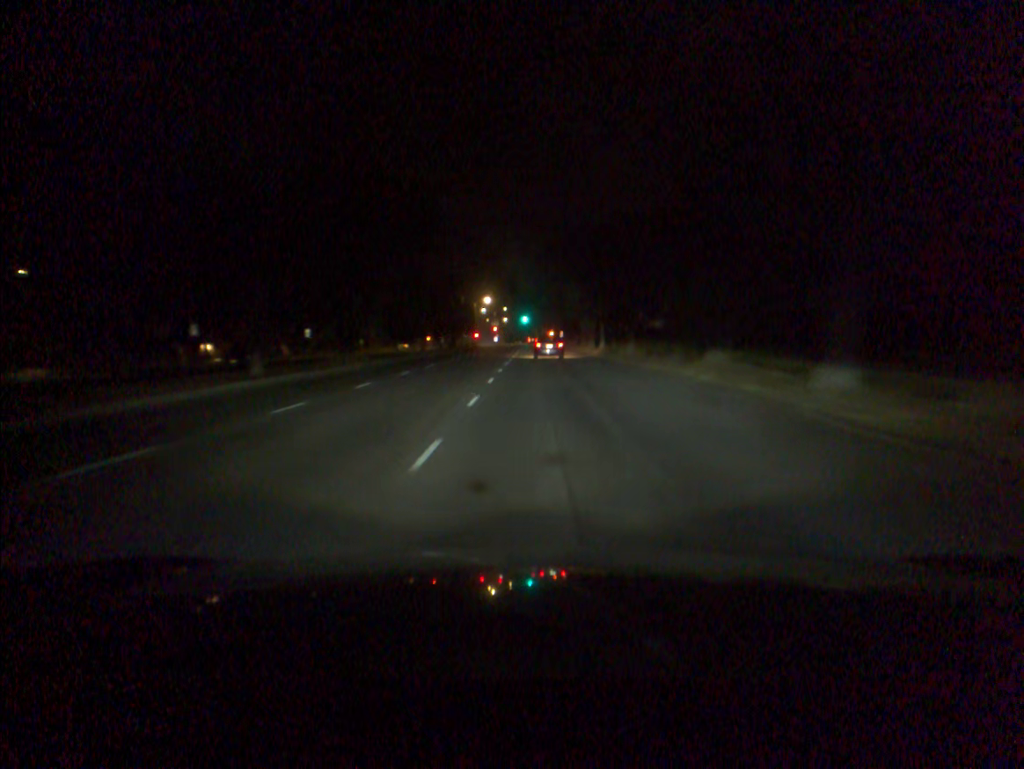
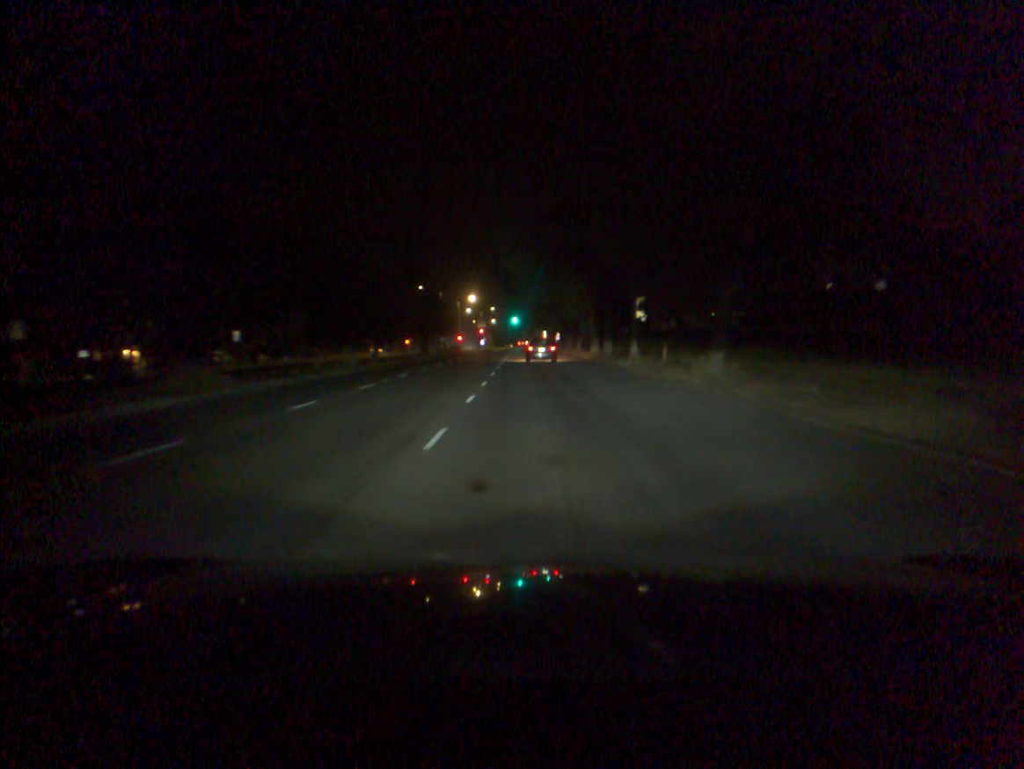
(+0.1, +20.4) m; +1°
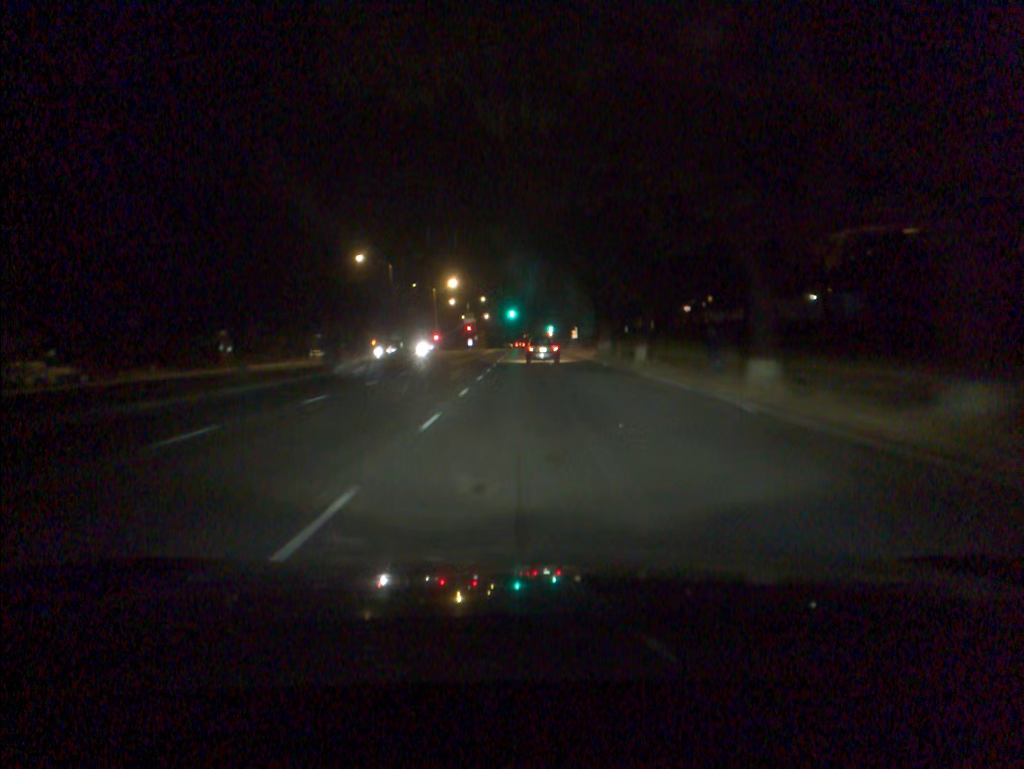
(+0.2, +40.6) m; 0°
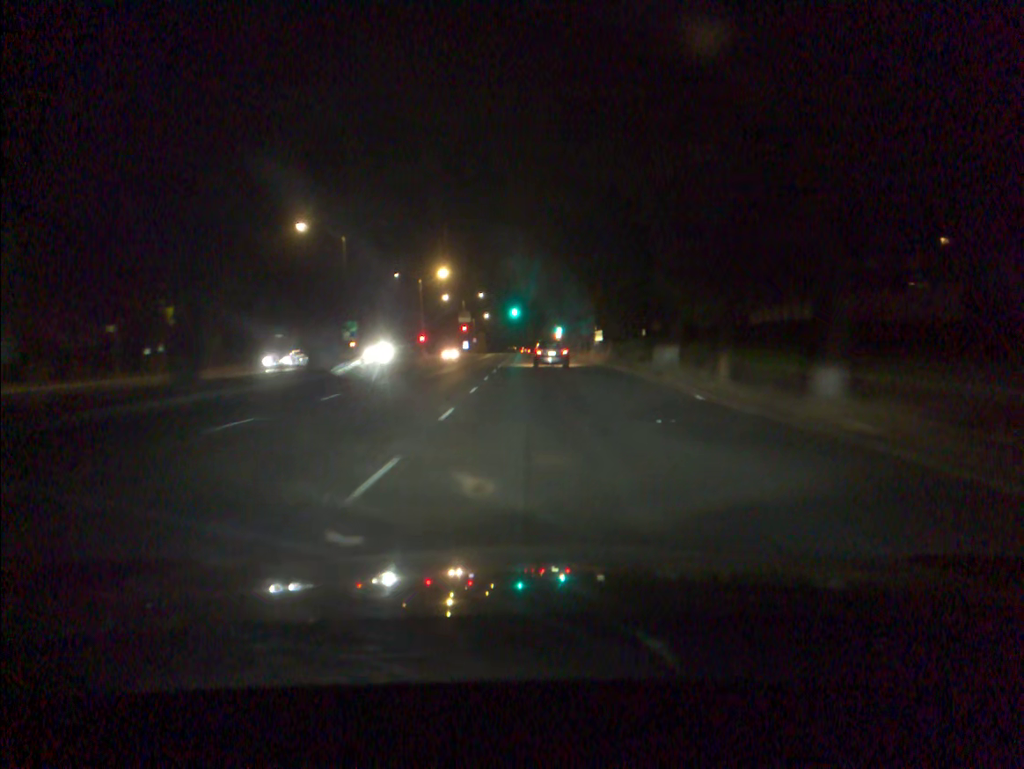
(-0.1, +20.2) m; 0°
